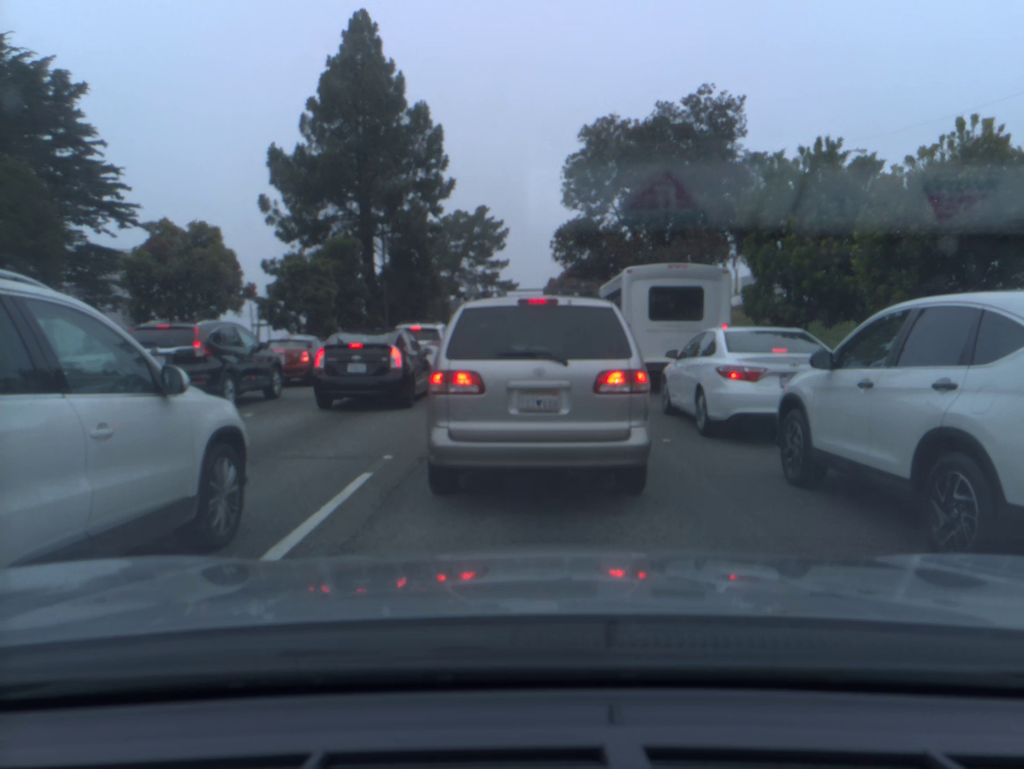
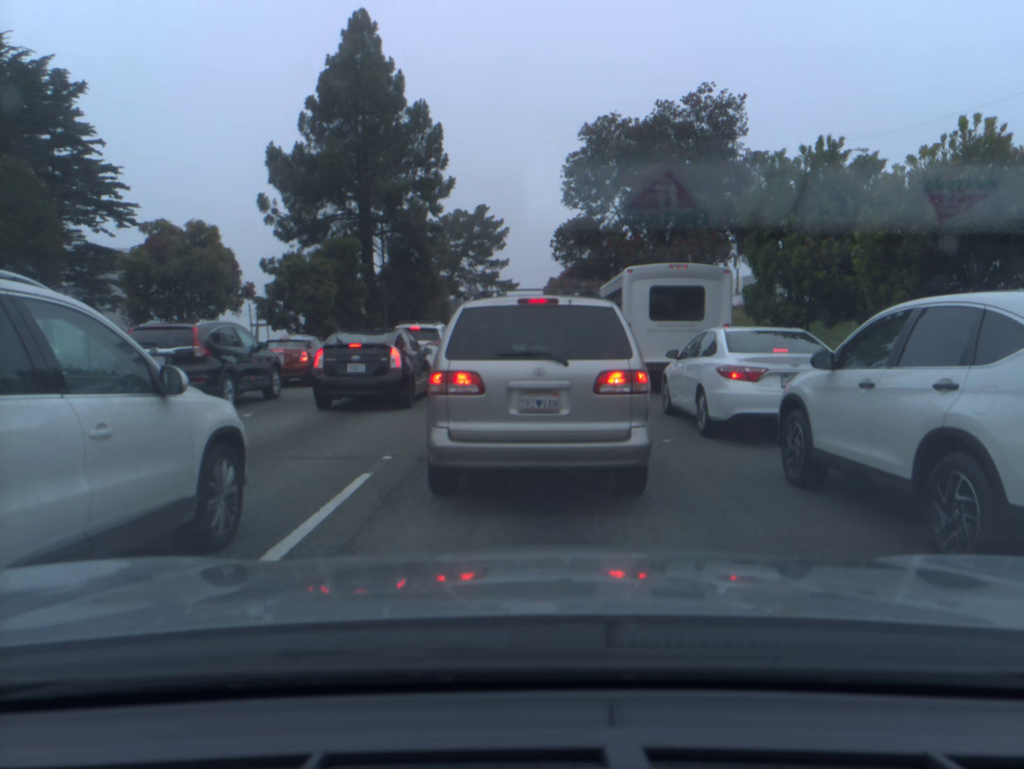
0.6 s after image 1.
(0.0, 0.0) m; 0°
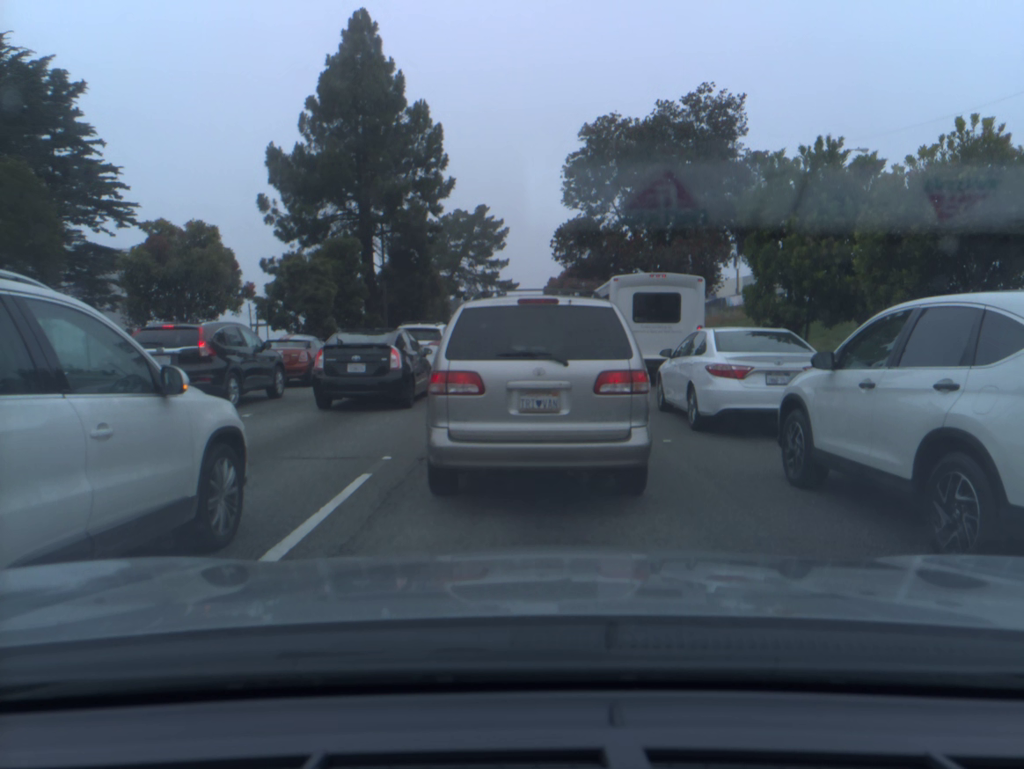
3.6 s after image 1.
(0.0, 0.0) m; +1°
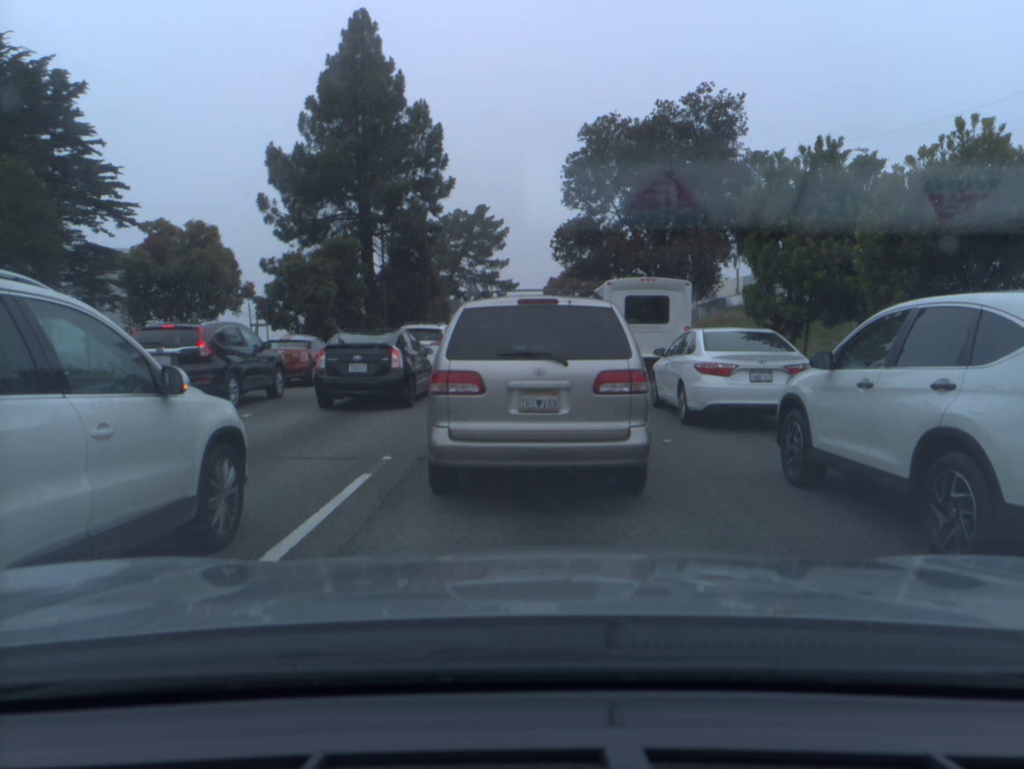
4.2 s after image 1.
(0.0, 0.0) m; 0°
